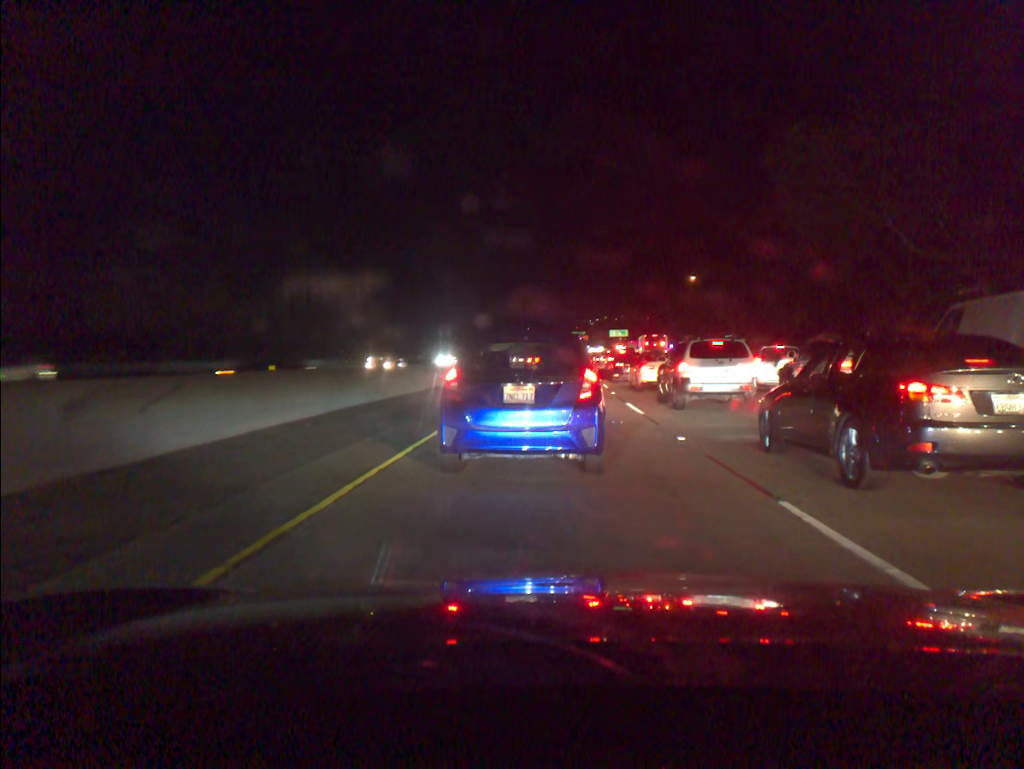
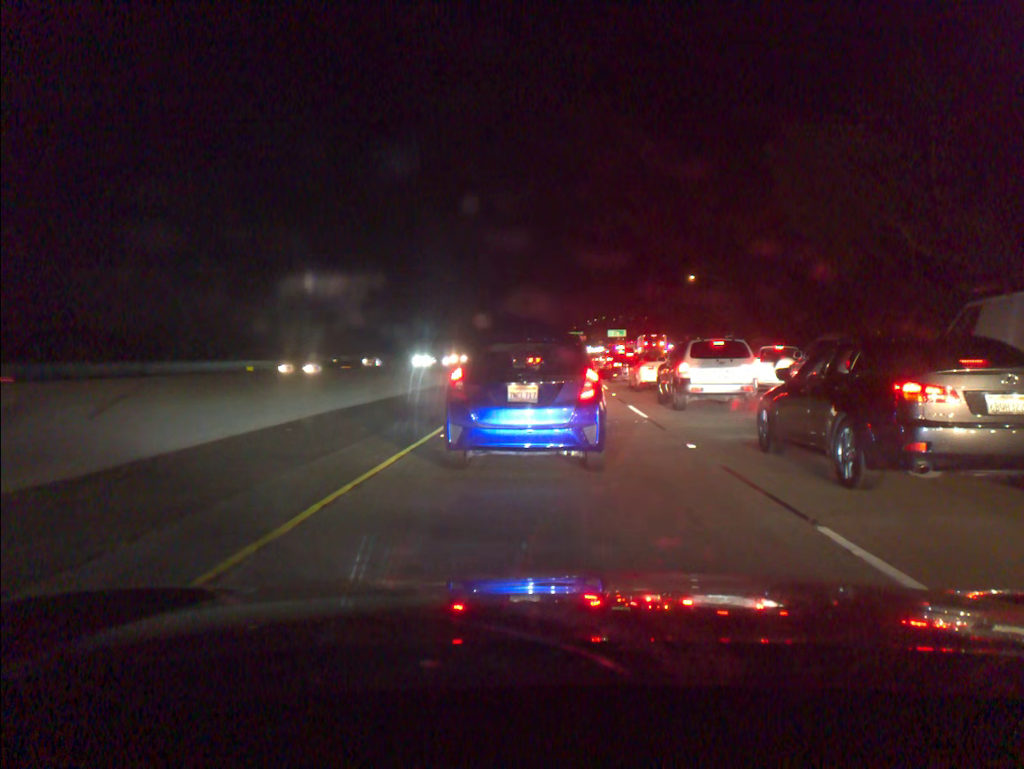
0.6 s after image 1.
(0.0, +1.0) m; +1°
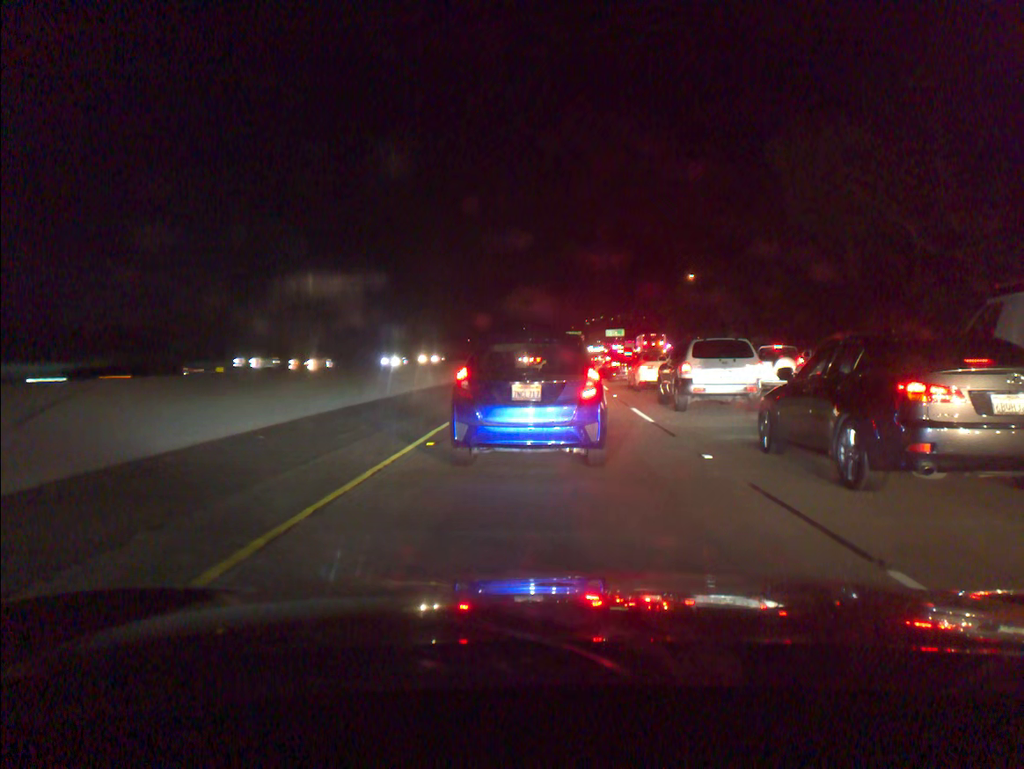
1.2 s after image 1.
(0.0, +1.2) m; +1°
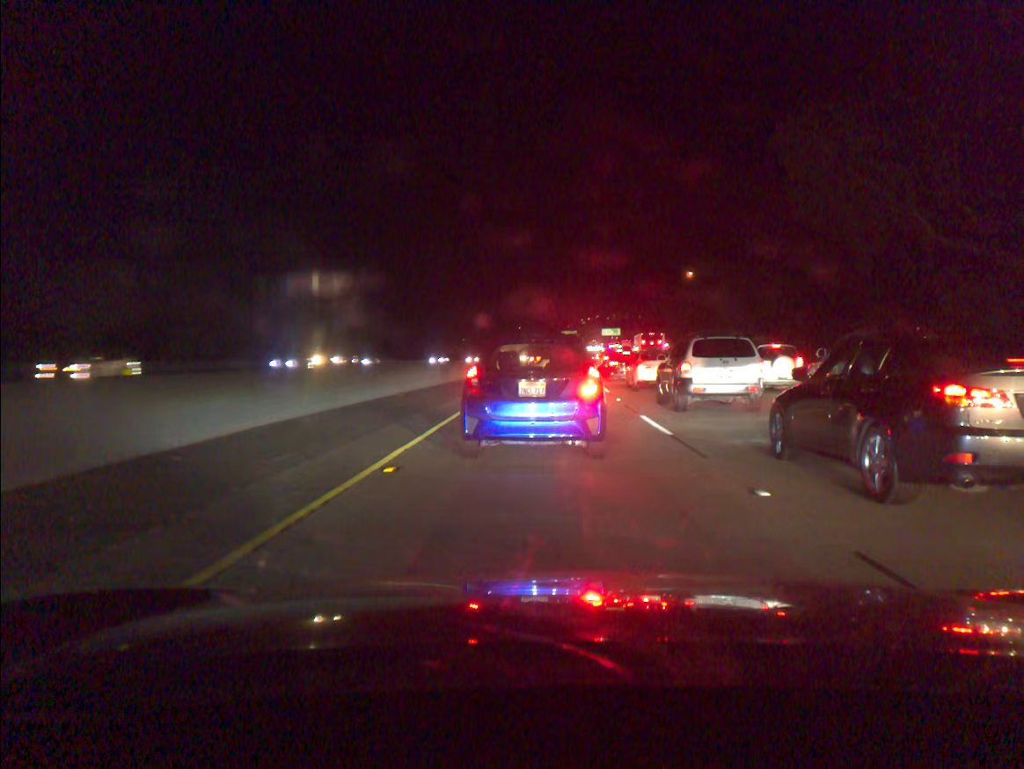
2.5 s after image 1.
(0.0, +2.6) m; 0°
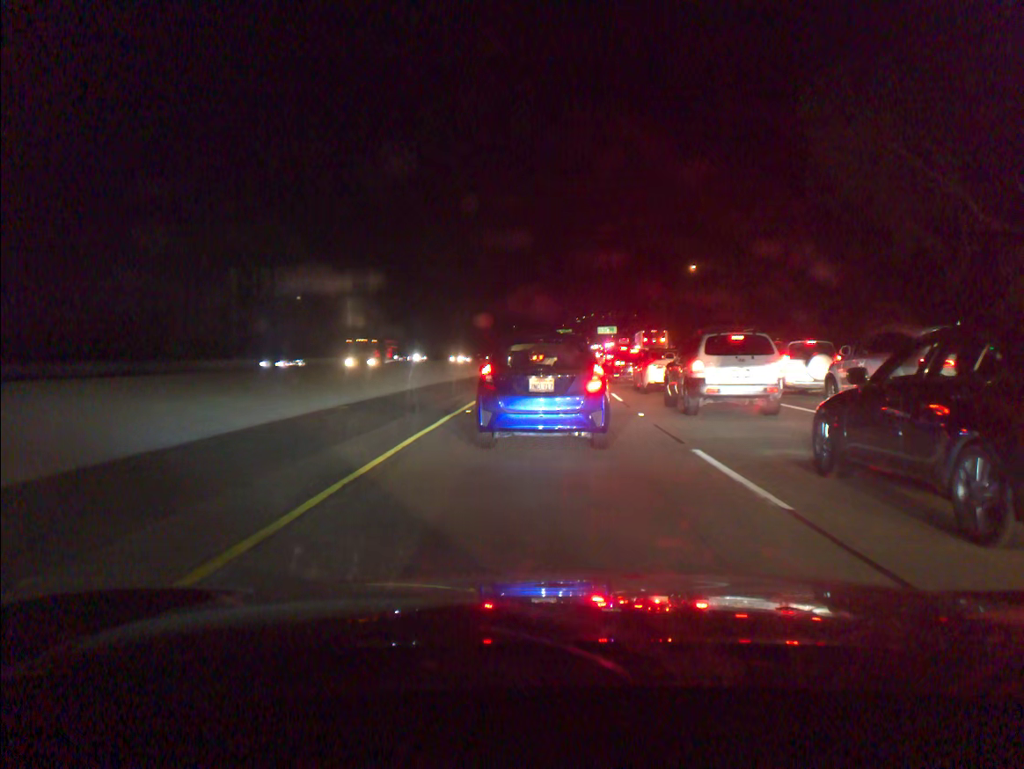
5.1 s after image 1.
(0.0, +6.0) m; 0°
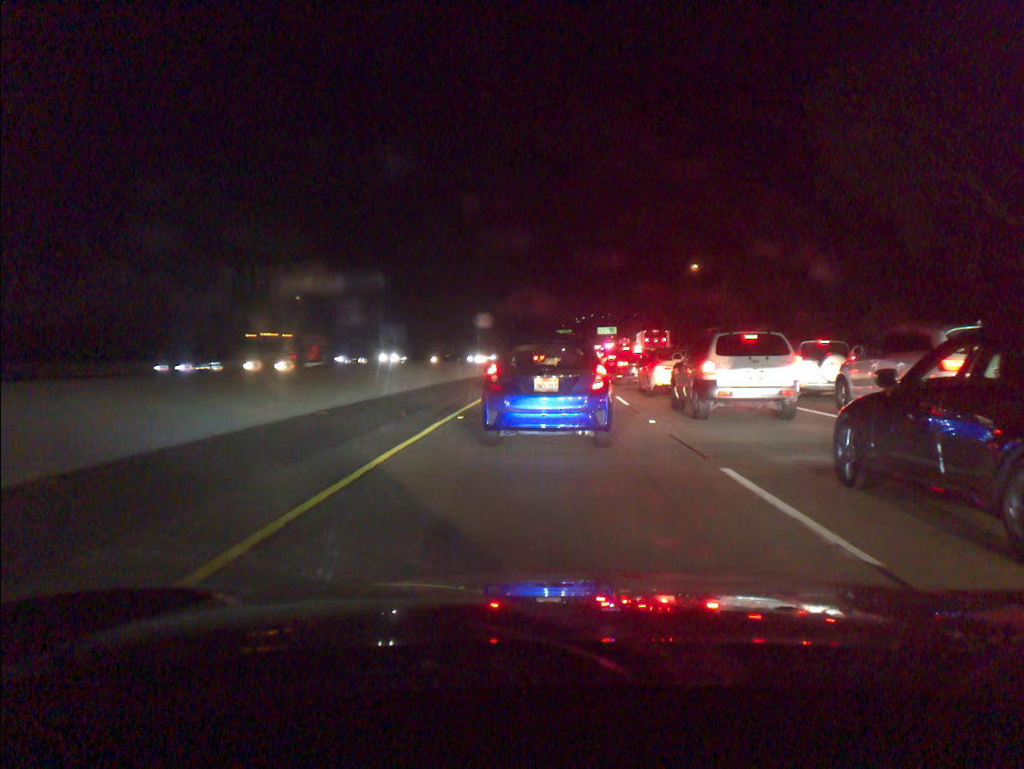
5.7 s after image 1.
(0.0, +1.6) m; 0°
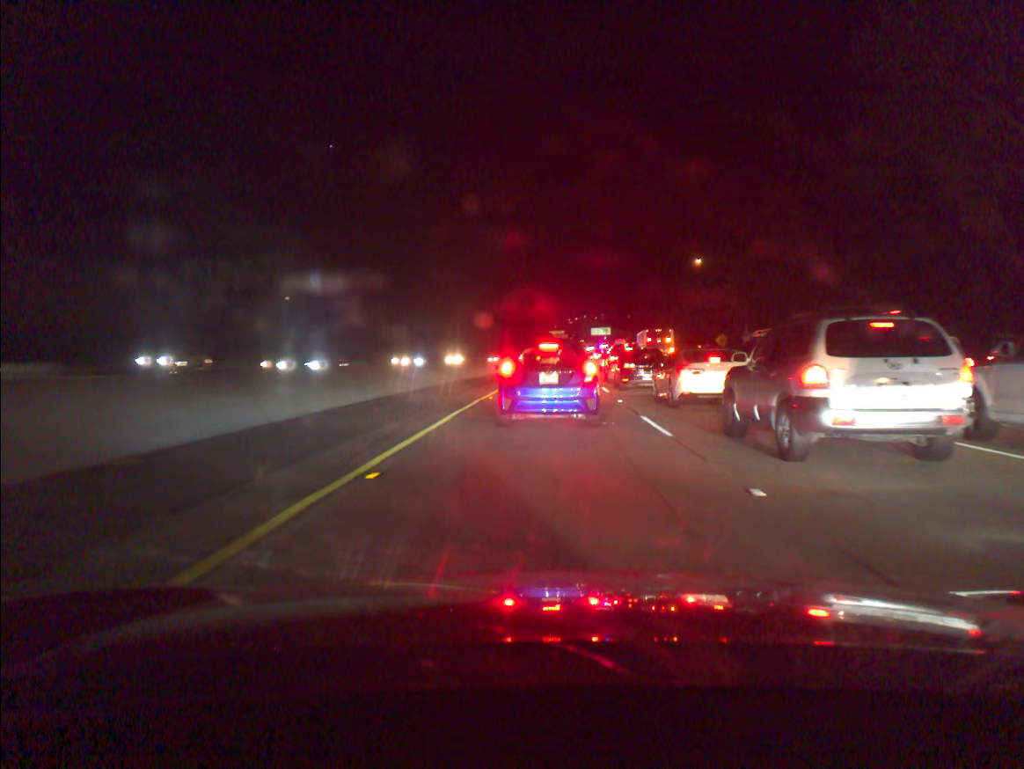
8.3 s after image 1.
(0.0, +7.3) m; 0°
